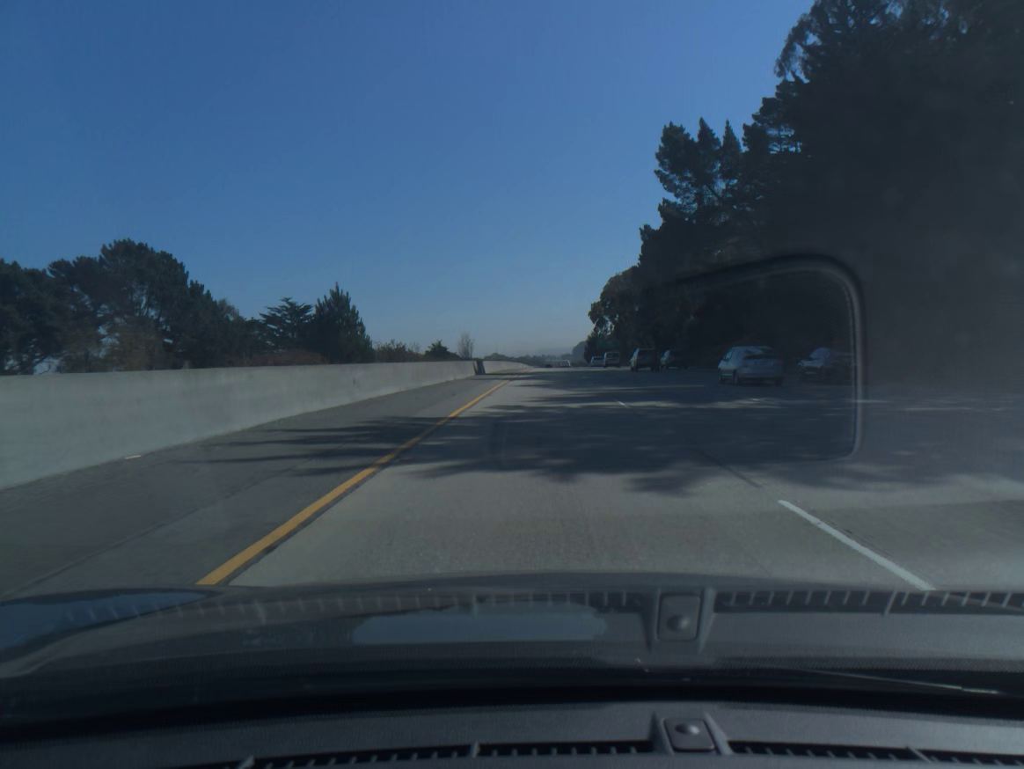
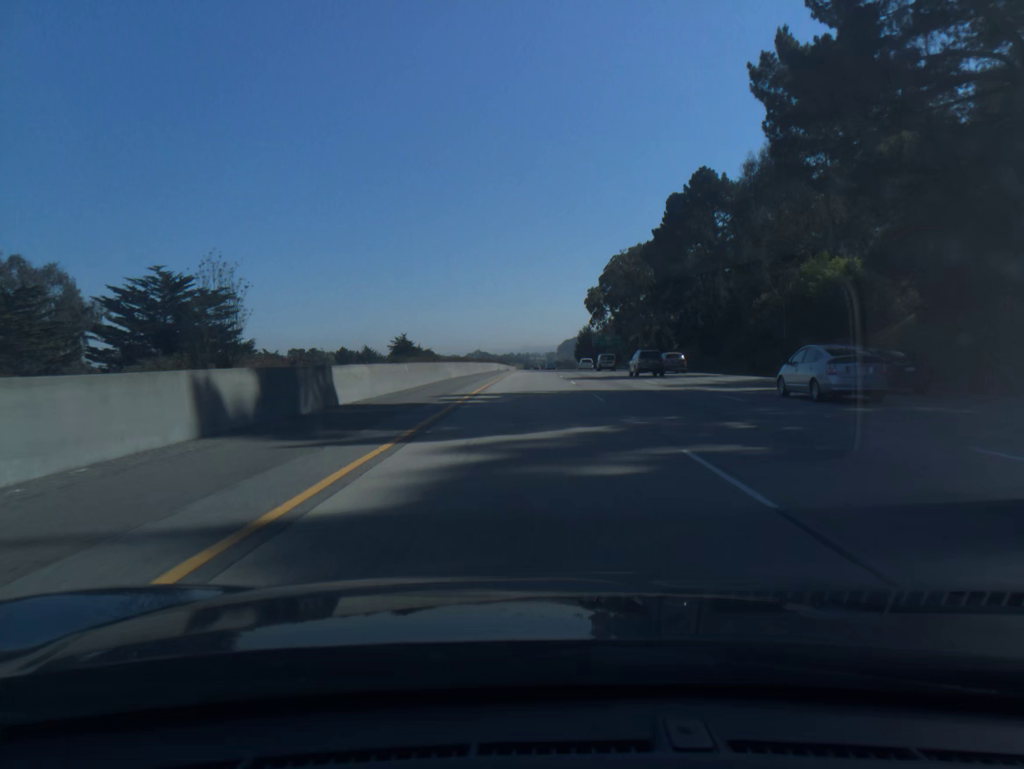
(+0.6, +40.6) m; +1°
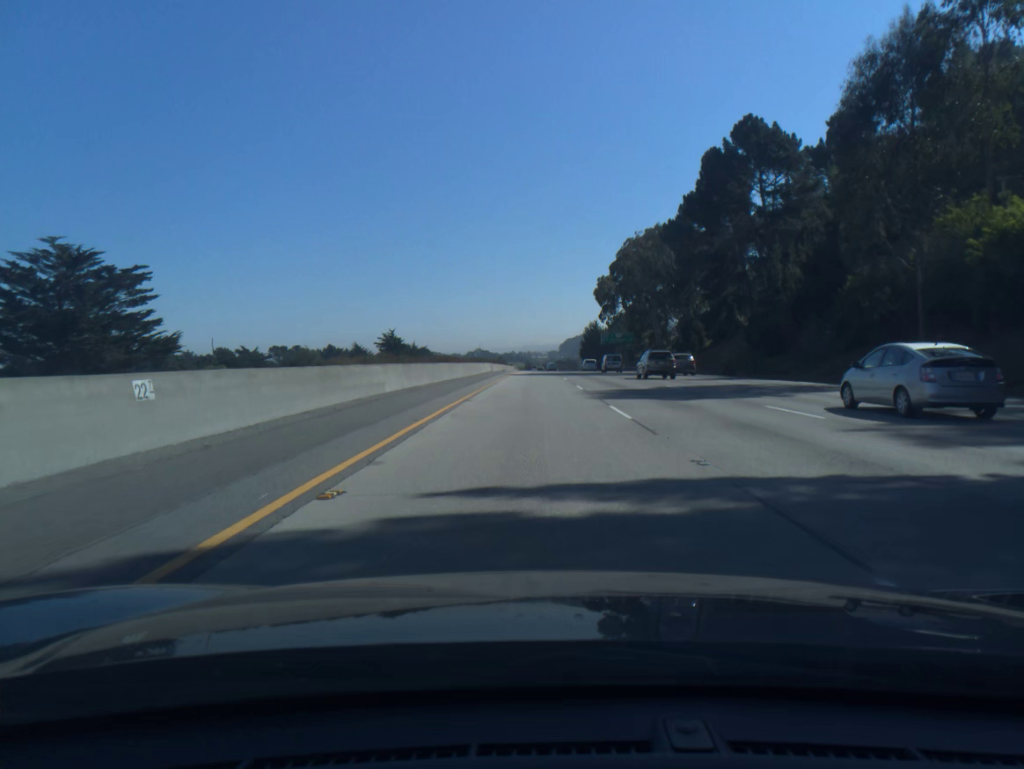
(0.0, +20.3) m; 0°
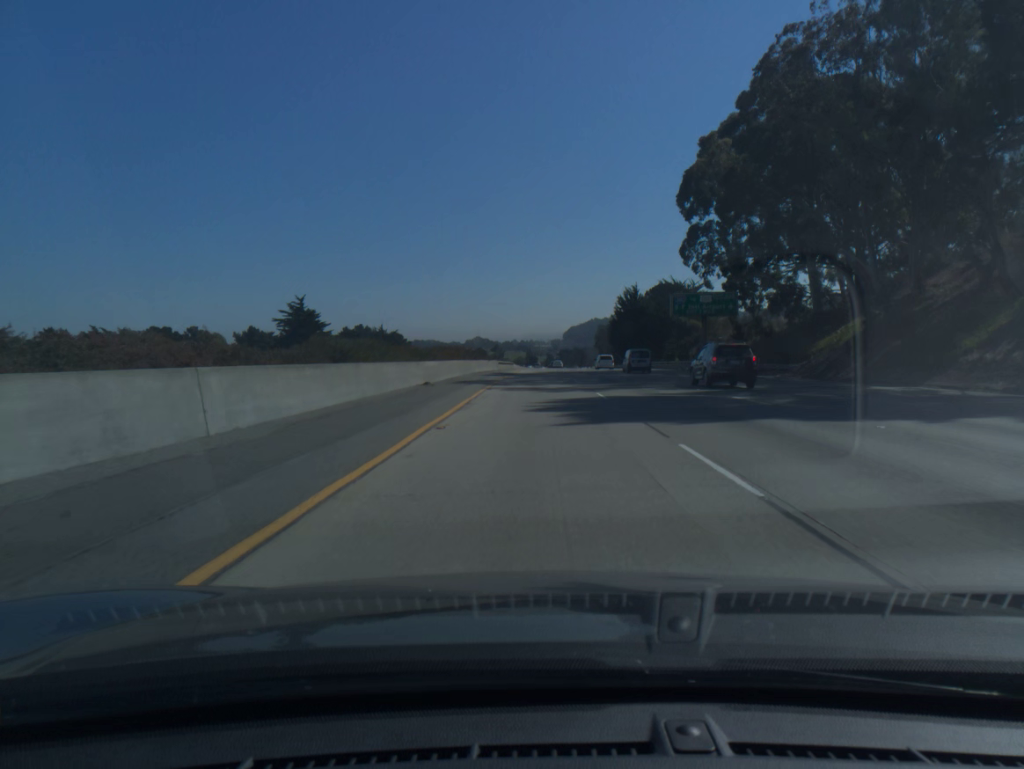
(-0.3, +81.3) m; 0°
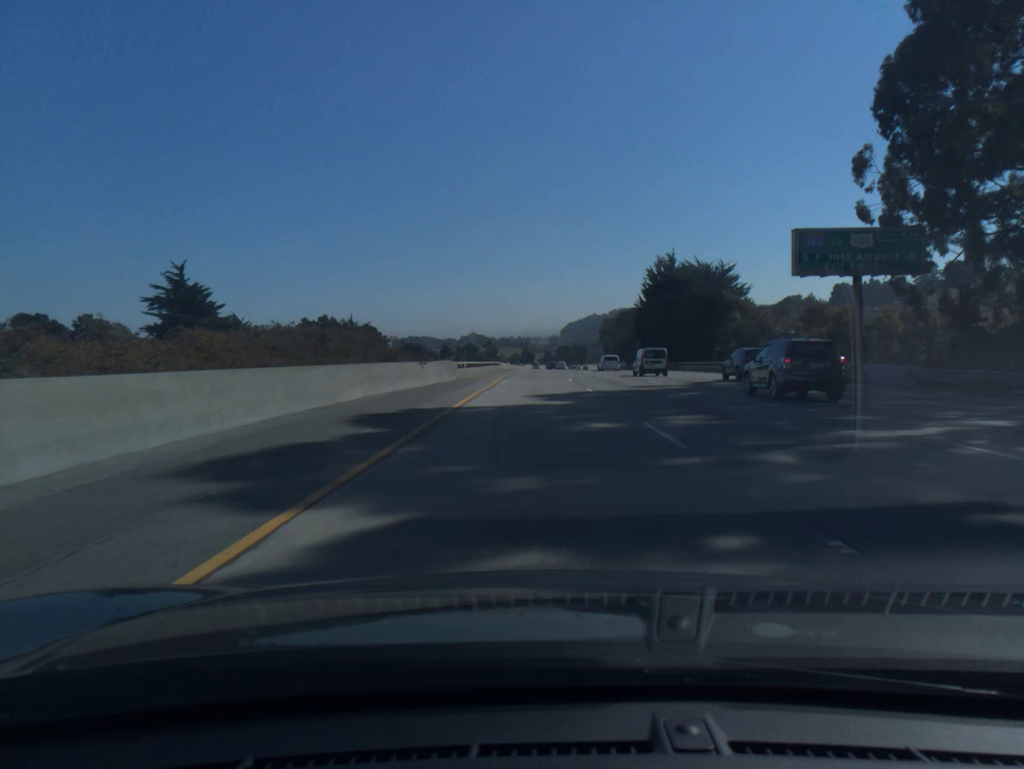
(+0.1, +40.5) m; 0°
